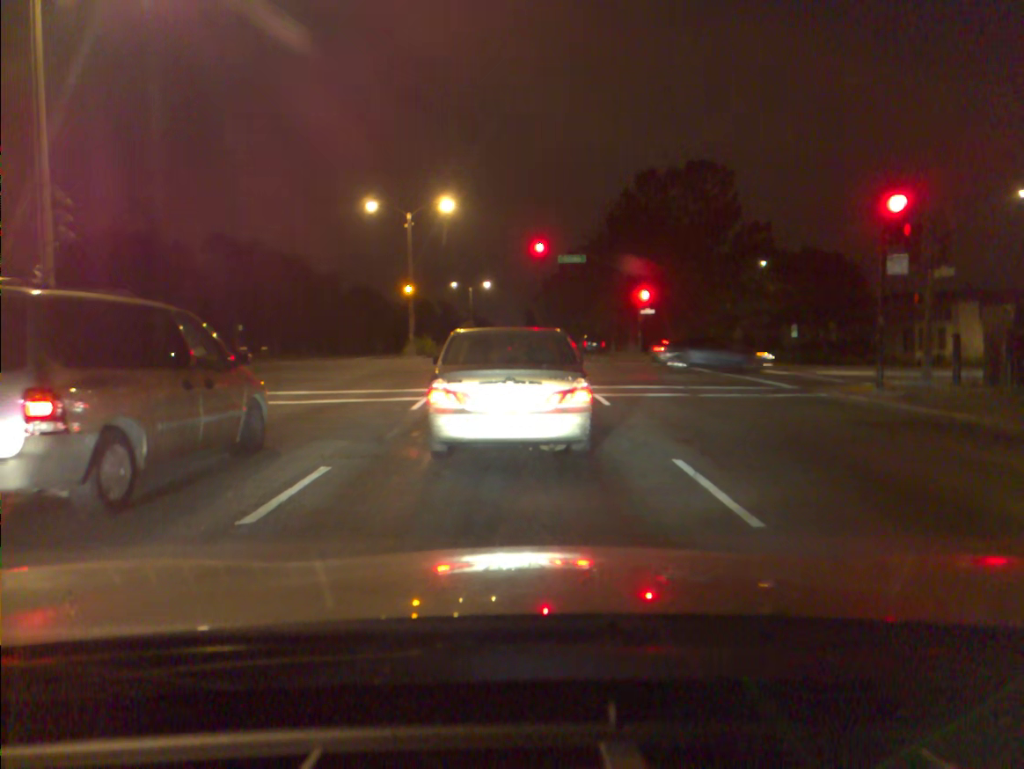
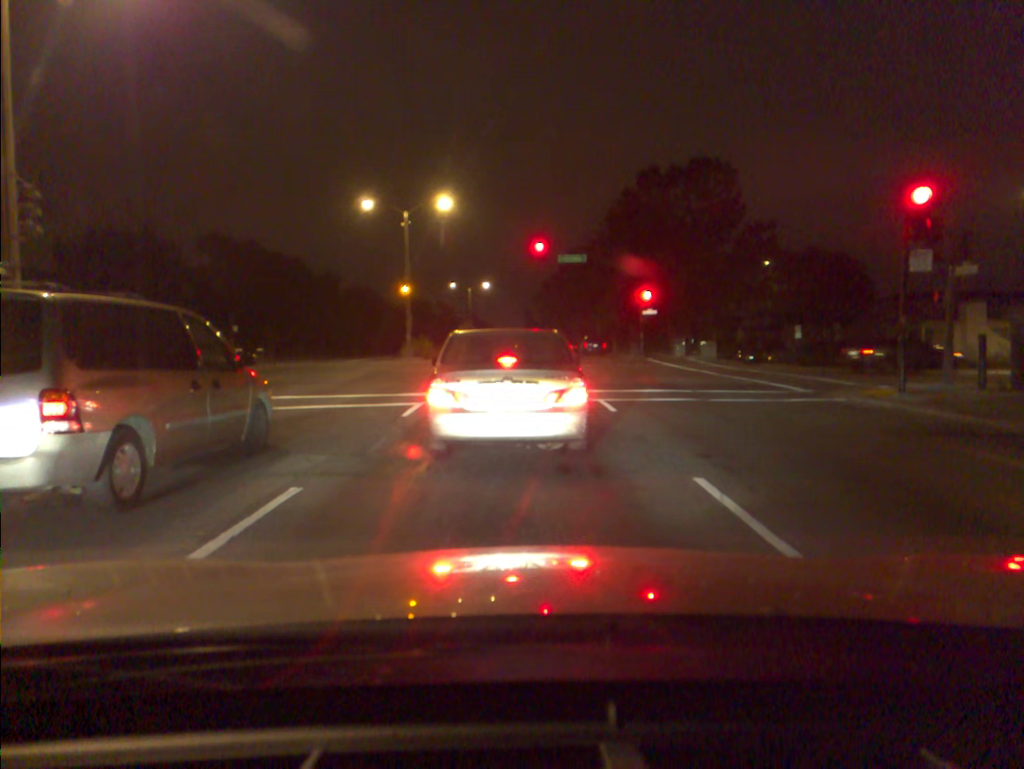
(0.0, +1.0) m; 0°
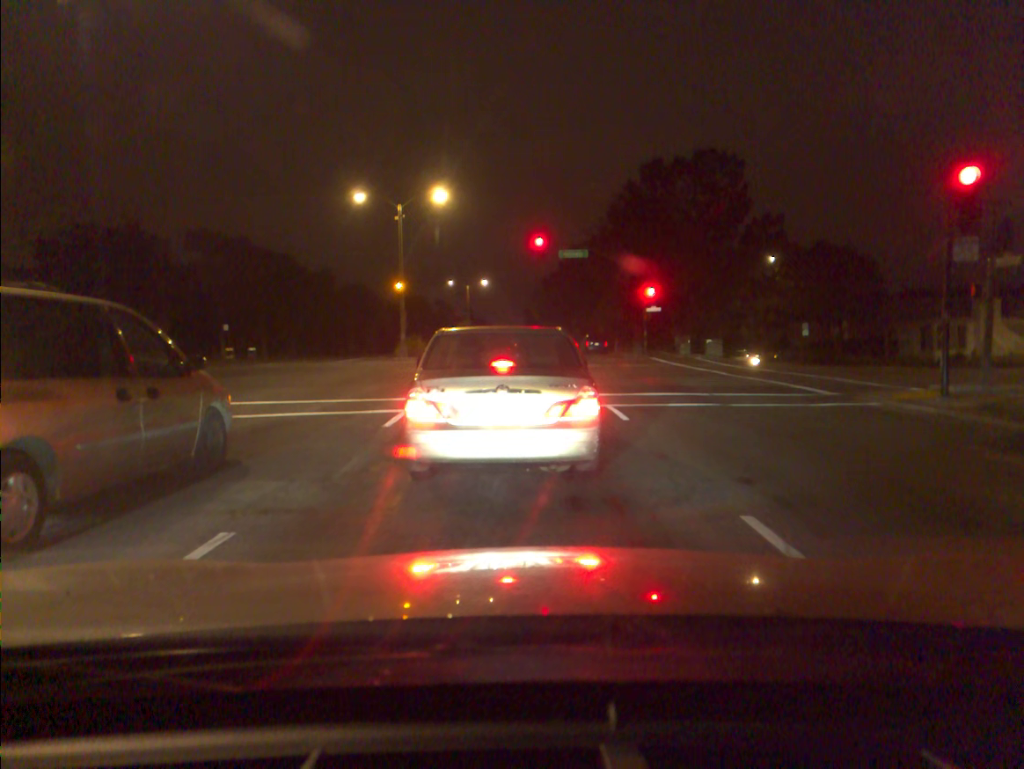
(0.0, +1.7) m; 0°
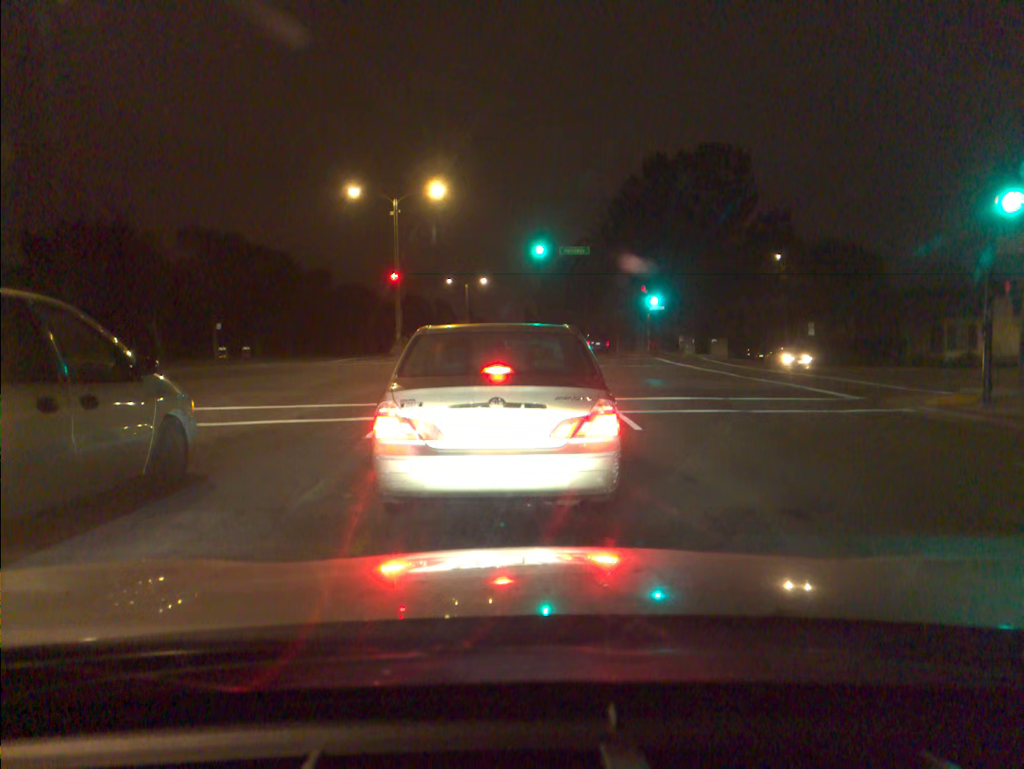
(0.0, +1.4) m; 0°
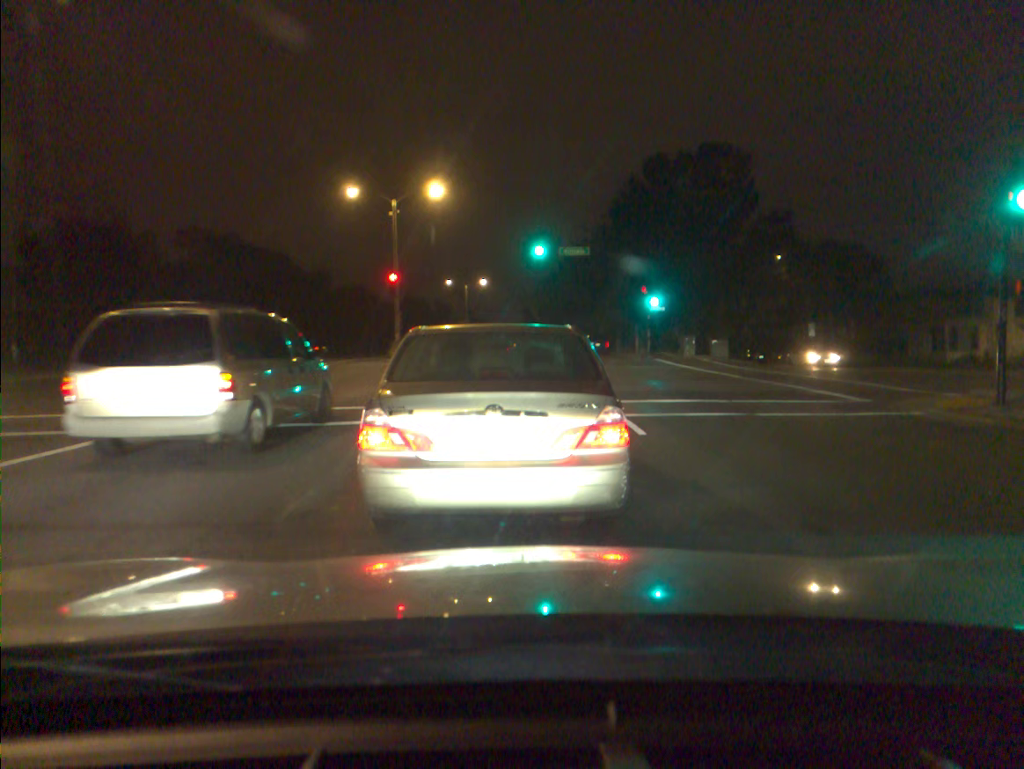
(0.0, +0.4) m; 0°
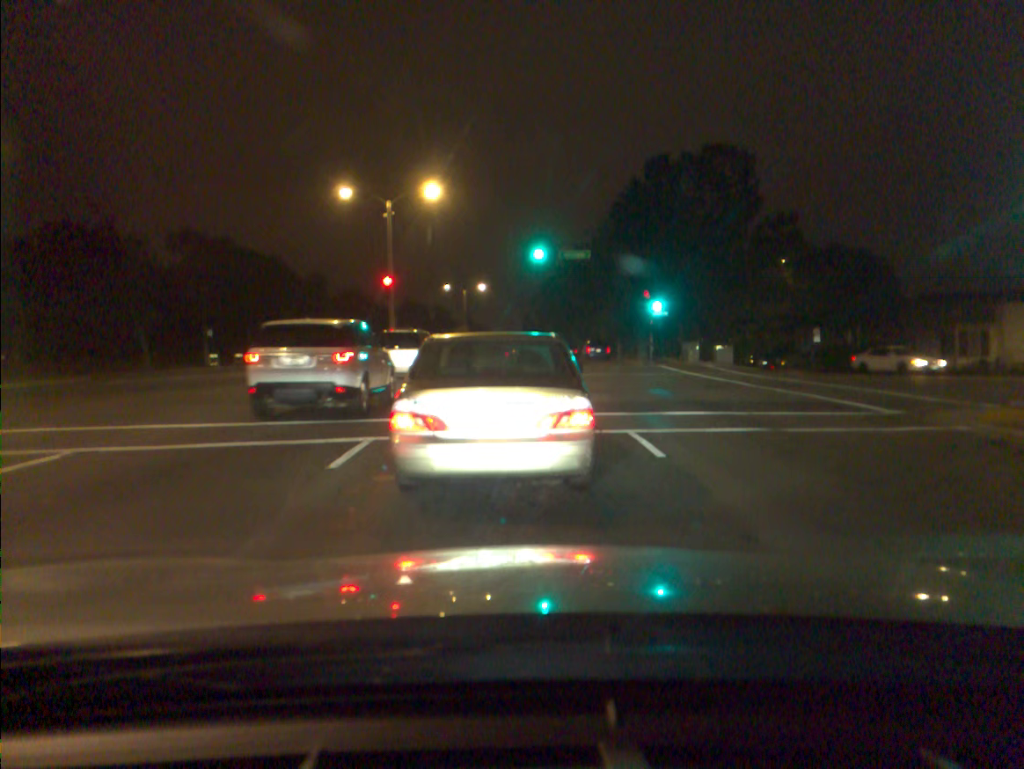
(0.0, +1.4) m; 0°
